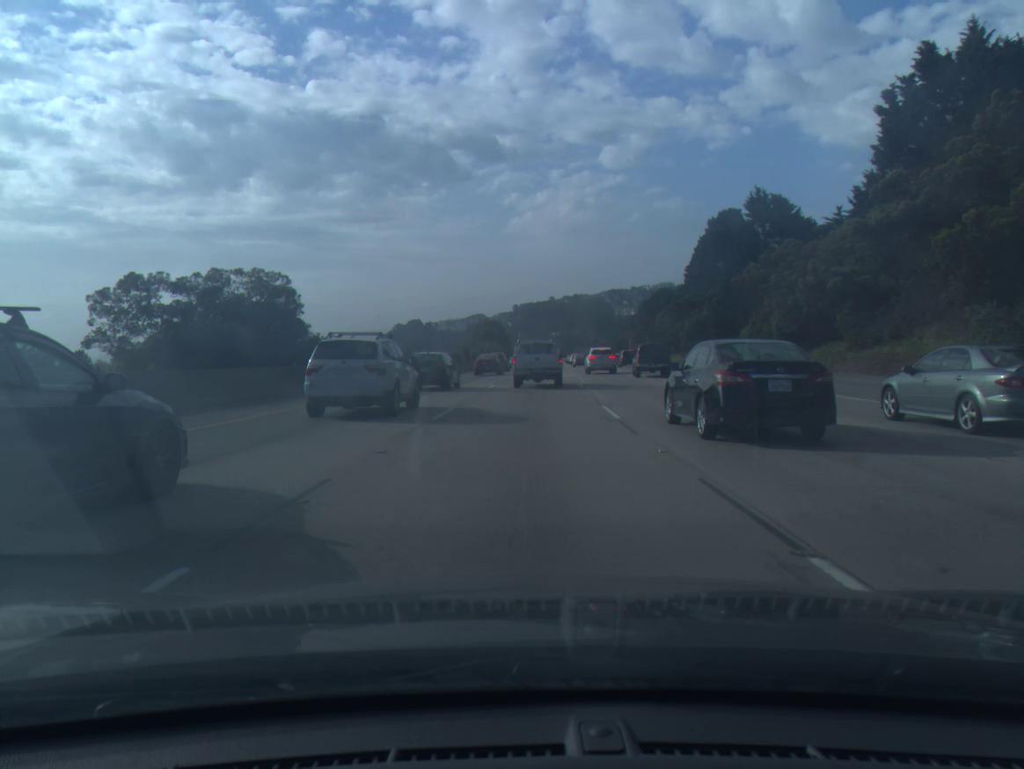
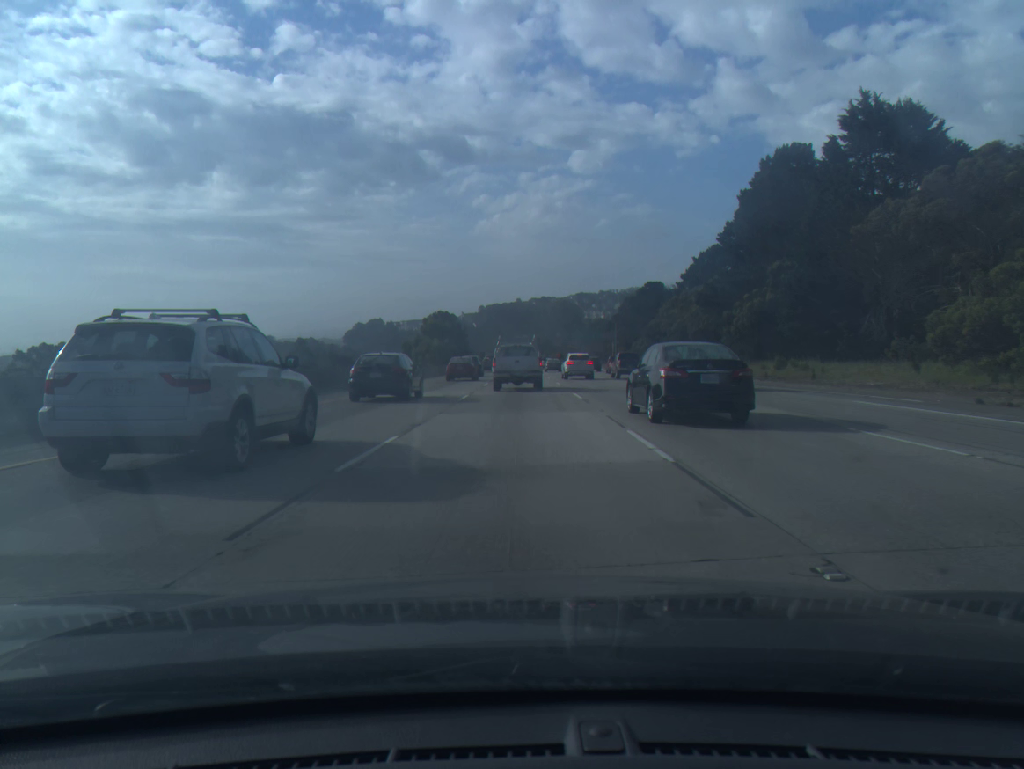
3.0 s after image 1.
(+0.8, +36.1) m; +2°
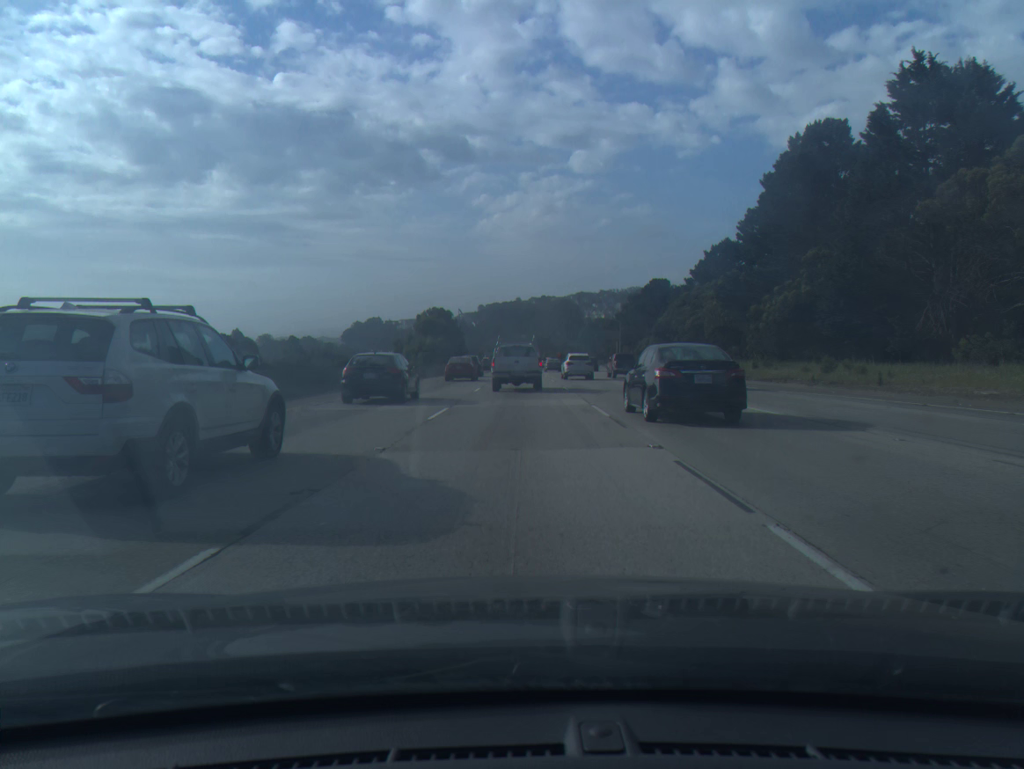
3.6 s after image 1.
(0.0, +7.3) m; 0°
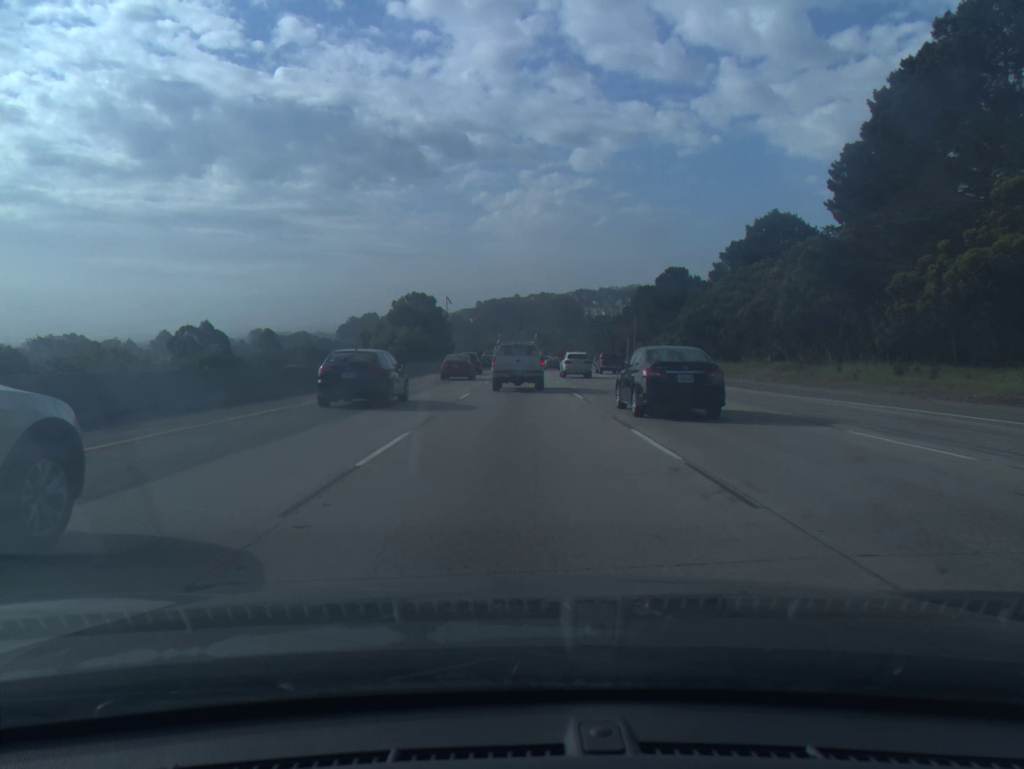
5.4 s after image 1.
(0.0, +21.7) m; 0°
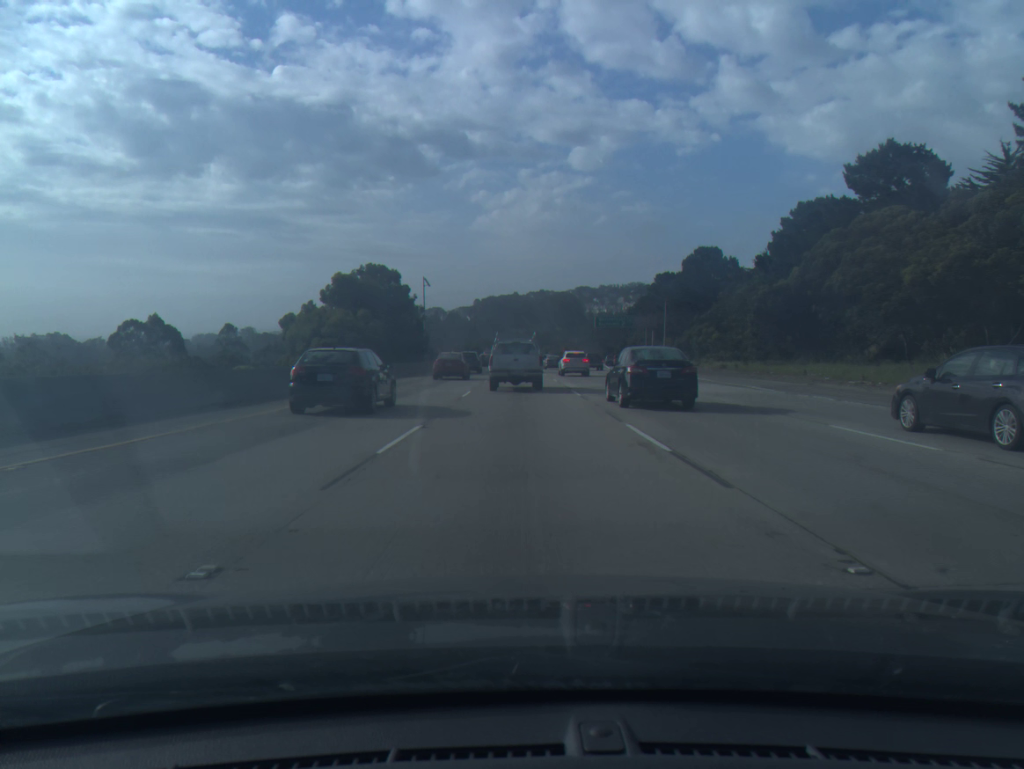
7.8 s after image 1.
(0.0, +28.5) m; 0°
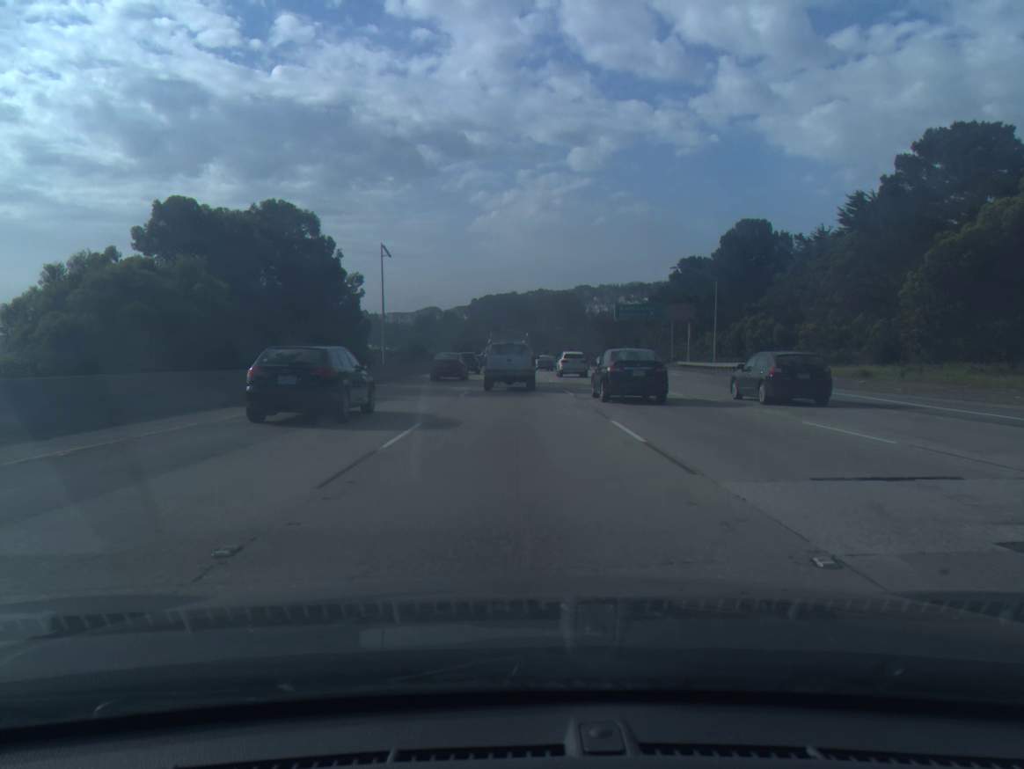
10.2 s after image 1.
(+0.1, +28.2) m; 0°
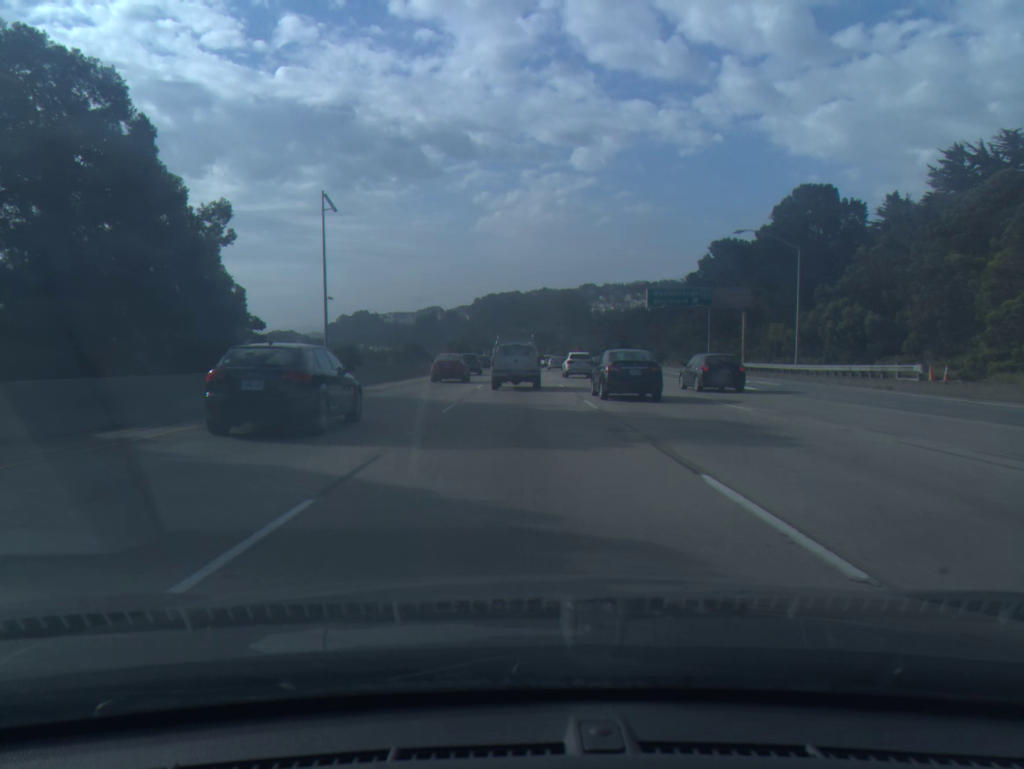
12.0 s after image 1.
(-0.1, +21.6) m; 0°
